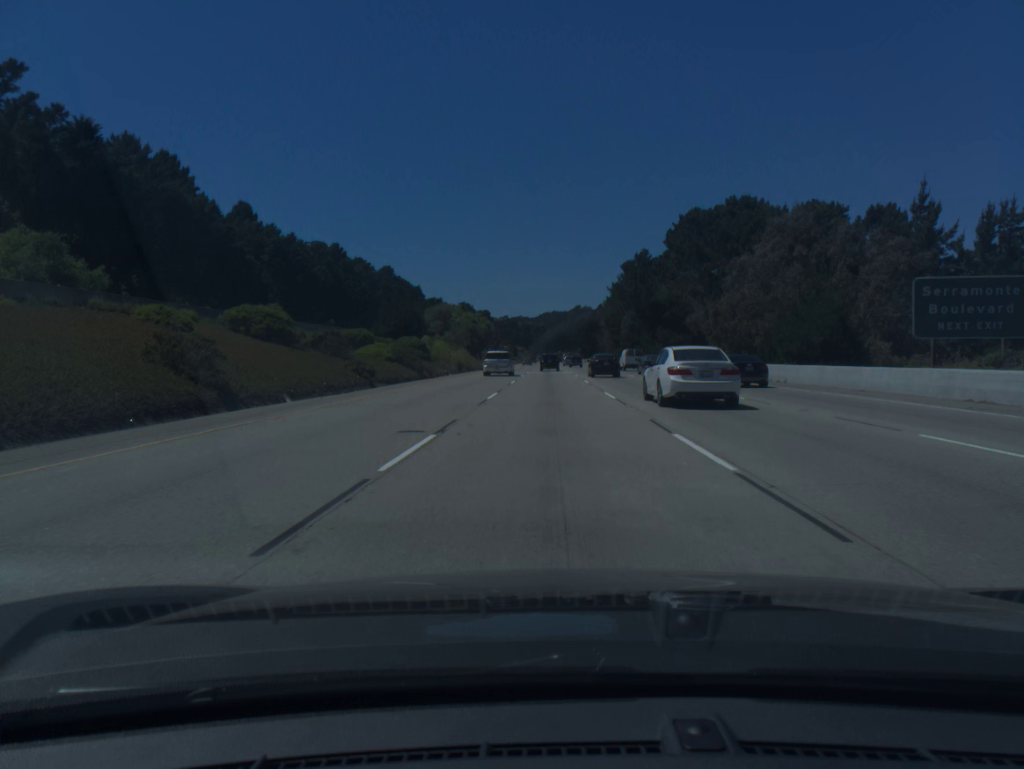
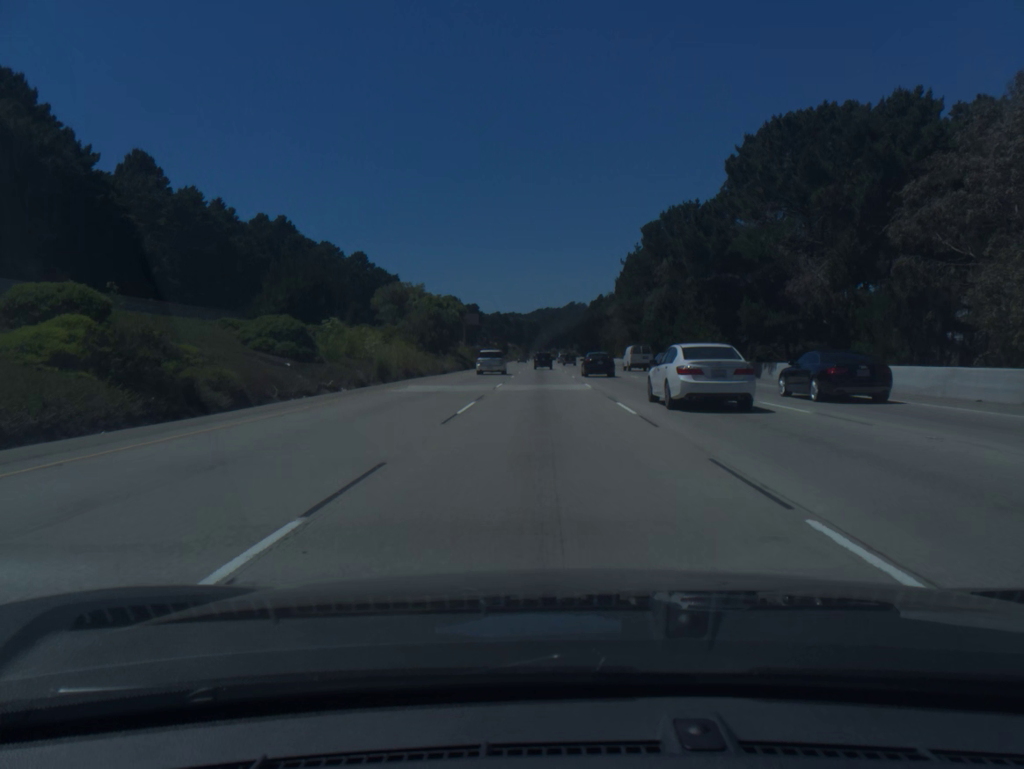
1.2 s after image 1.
(+0.1, +35.5) m; 0°
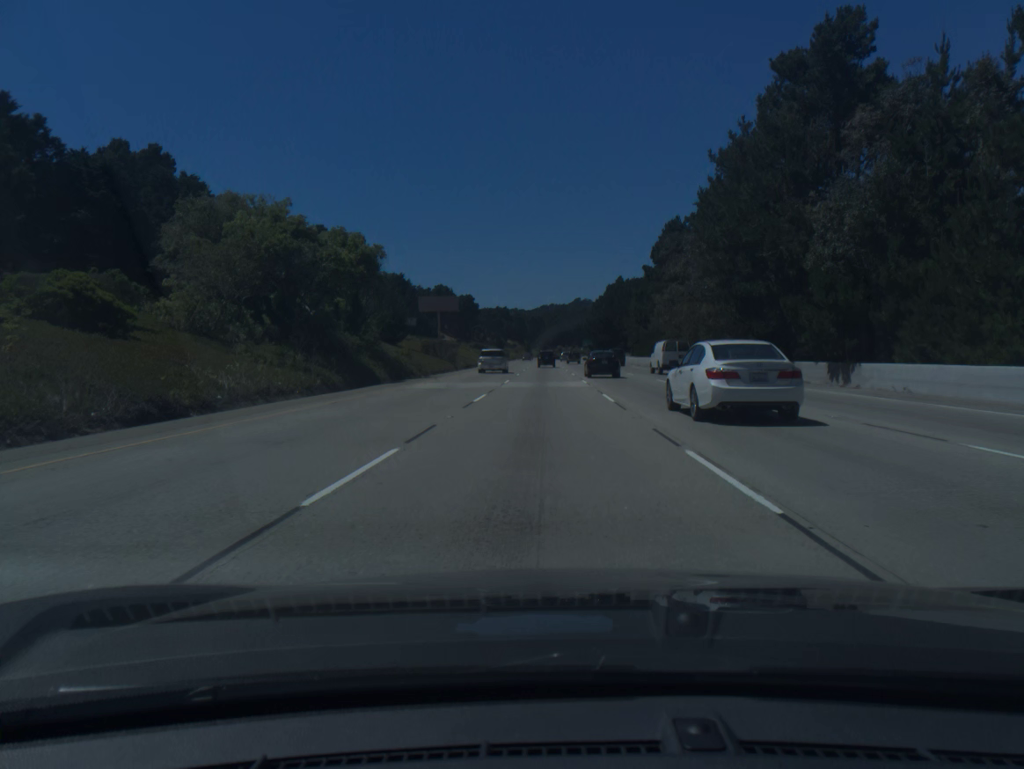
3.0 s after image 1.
(0.0, +54.0) m; 0°
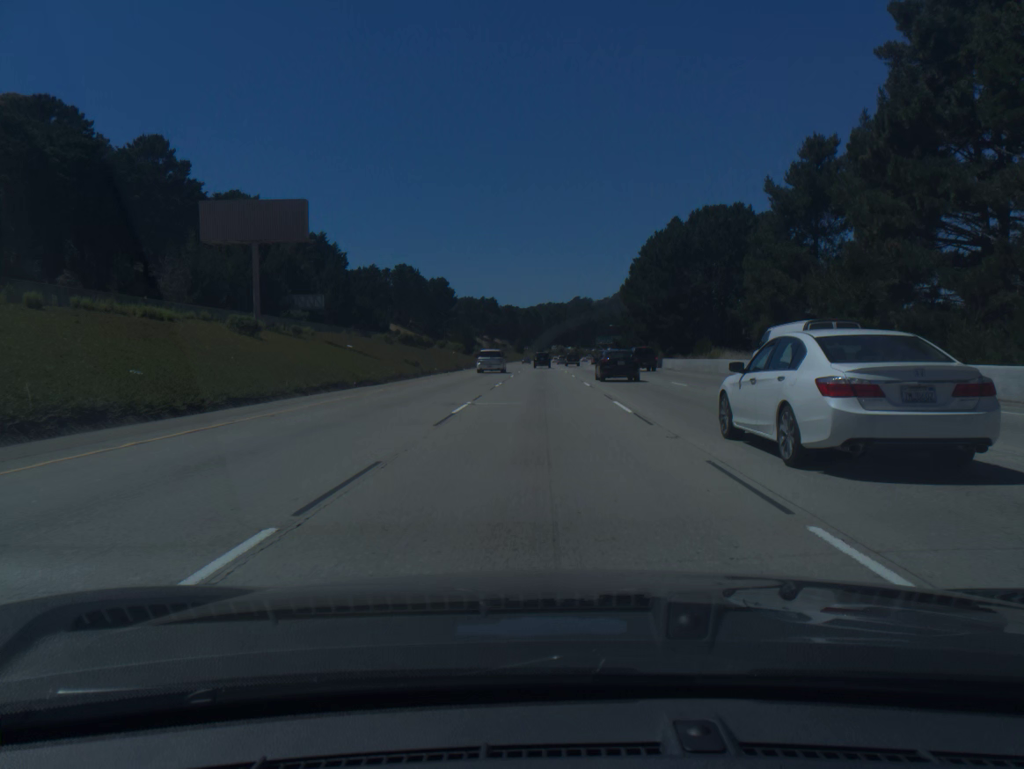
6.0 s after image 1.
(+0.1, +92.1) m; 0°
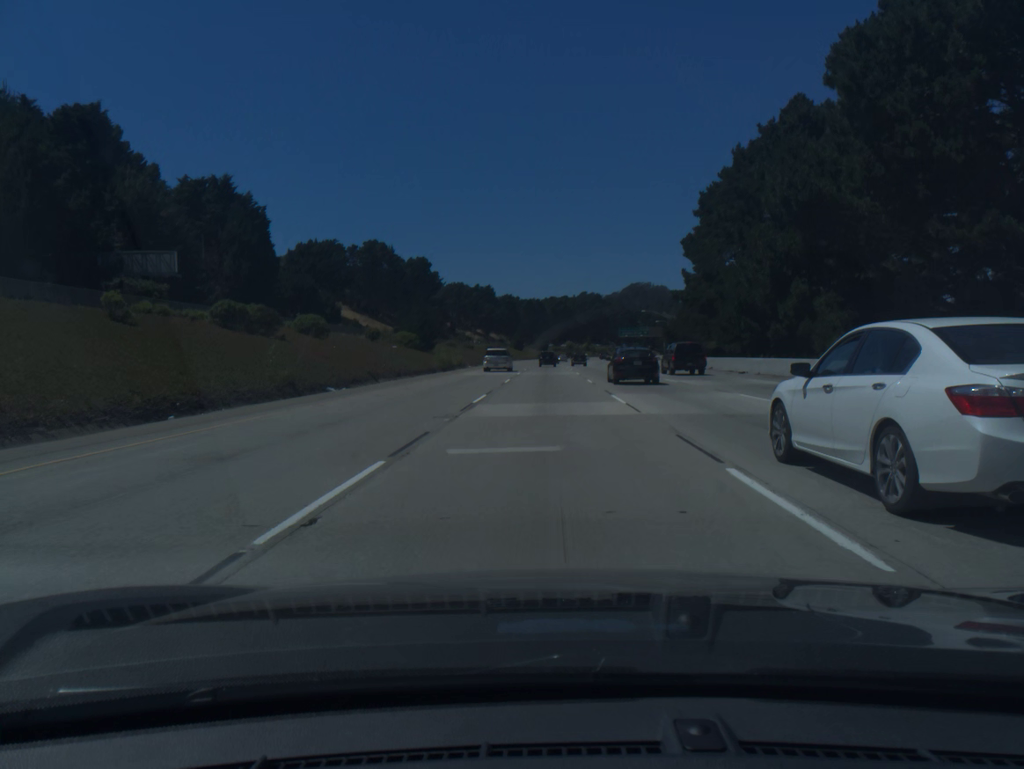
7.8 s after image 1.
(-0.2, +55.4) m; 0°
